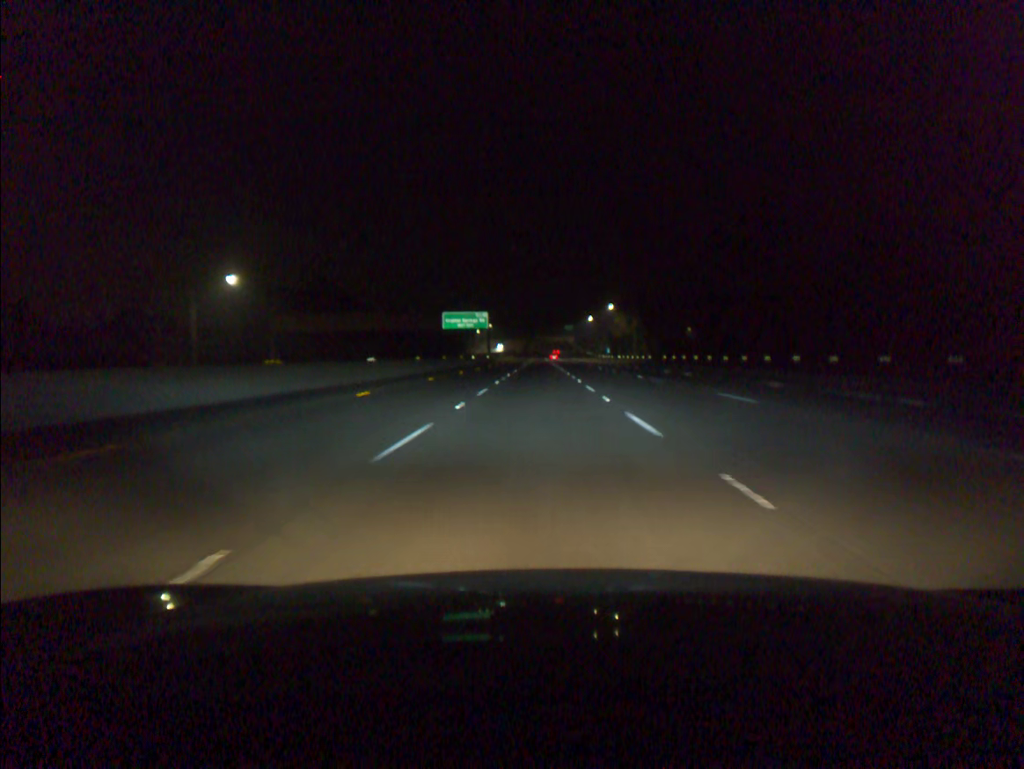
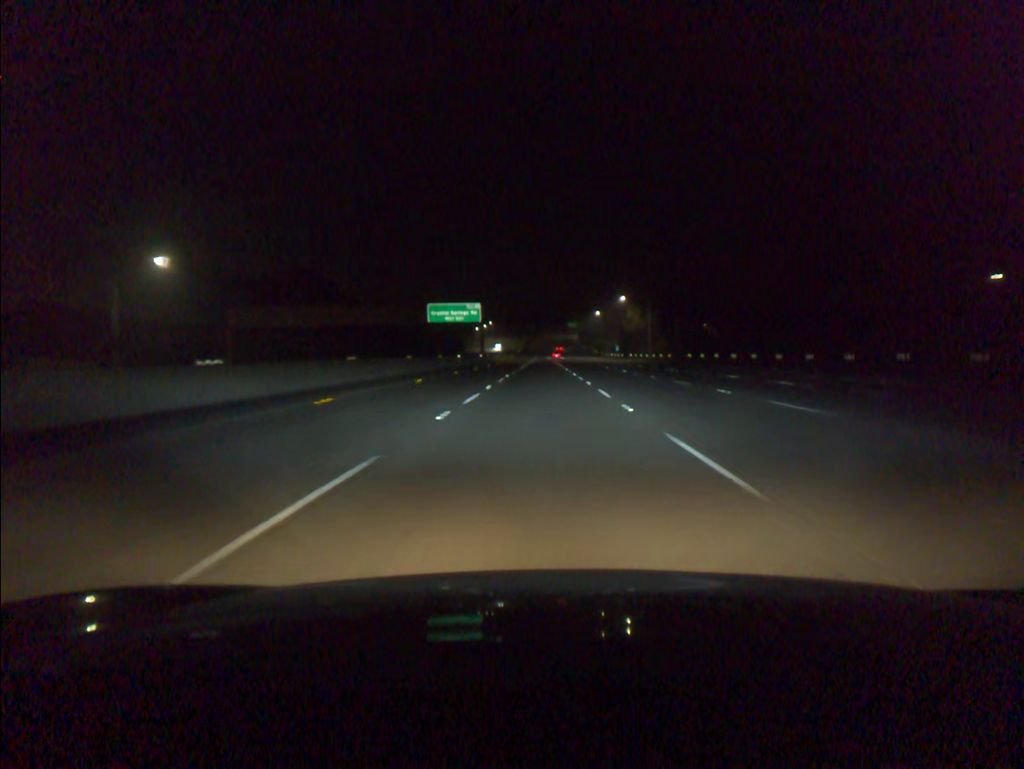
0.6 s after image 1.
(0.0, +19.1) m; 0°
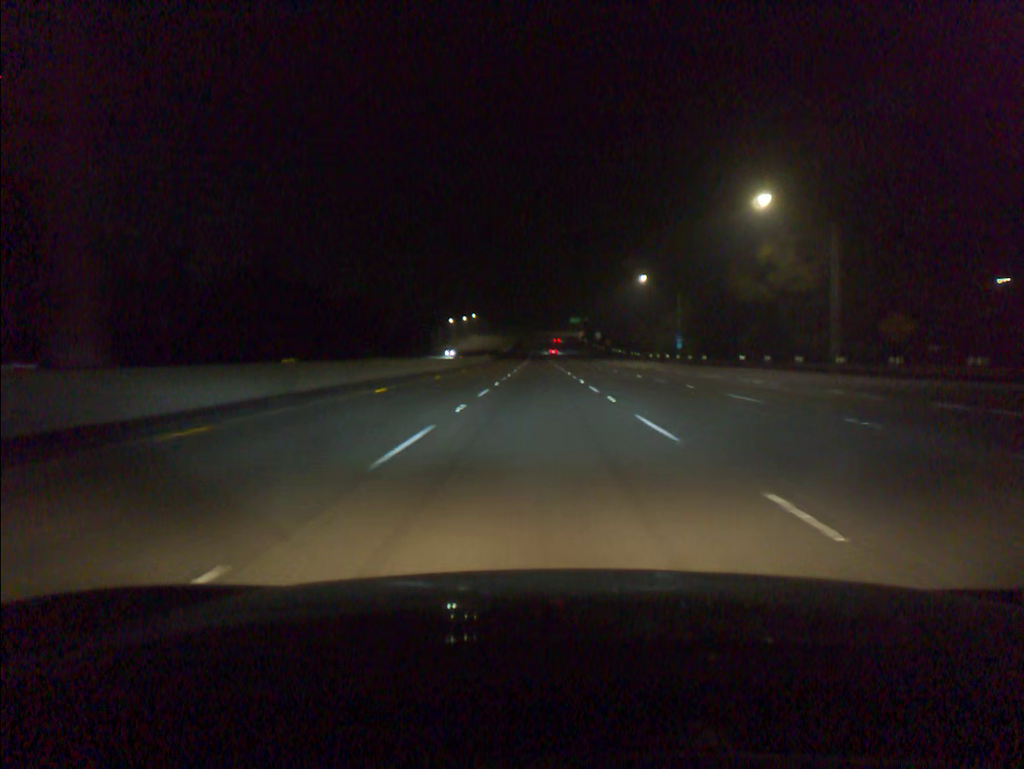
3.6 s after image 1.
(0.0, +95.6) m; 0°
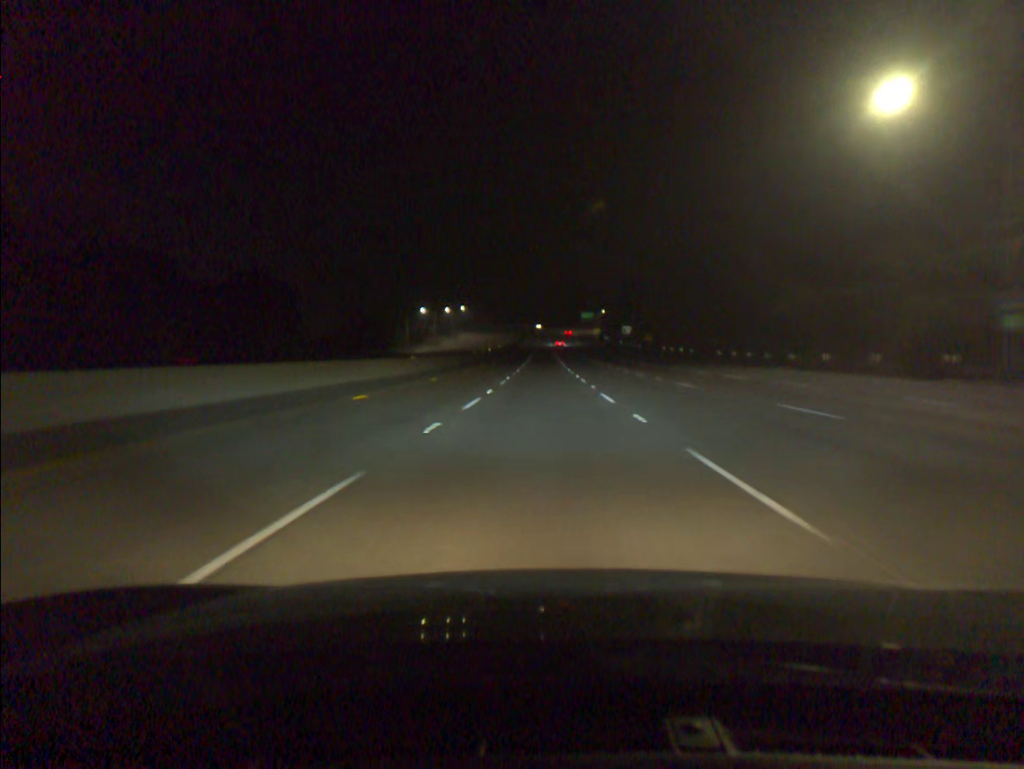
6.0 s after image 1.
(-0.1, +76.5) m; 0°
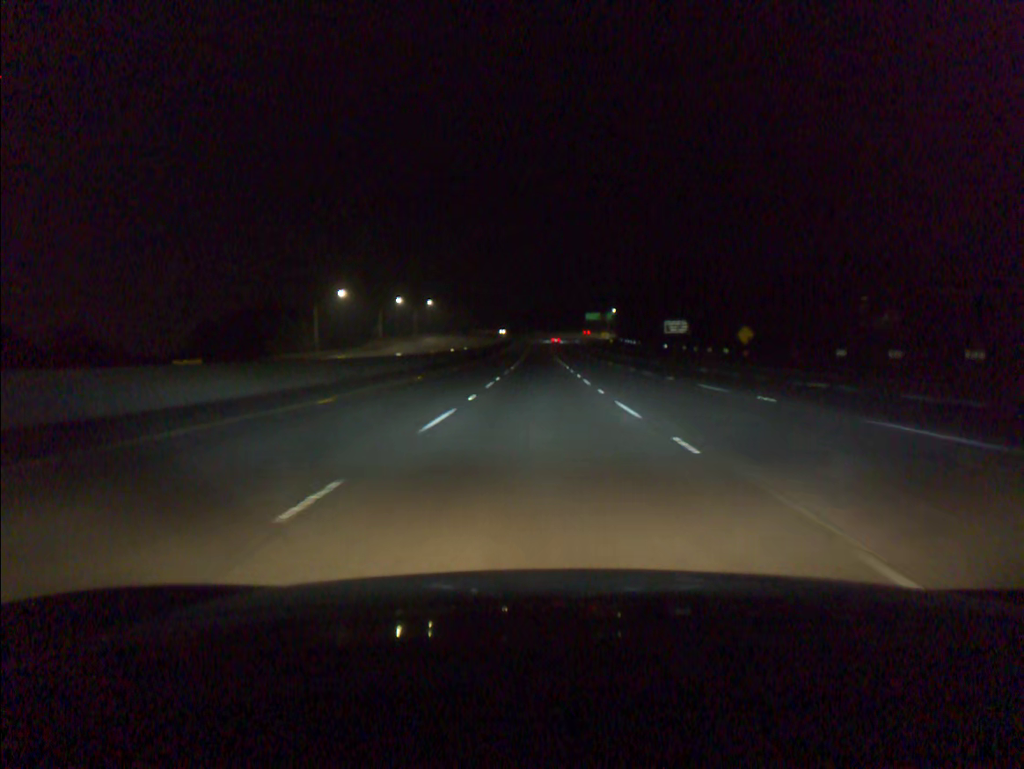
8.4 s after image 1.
(+0.2, +76.3) m; 0°
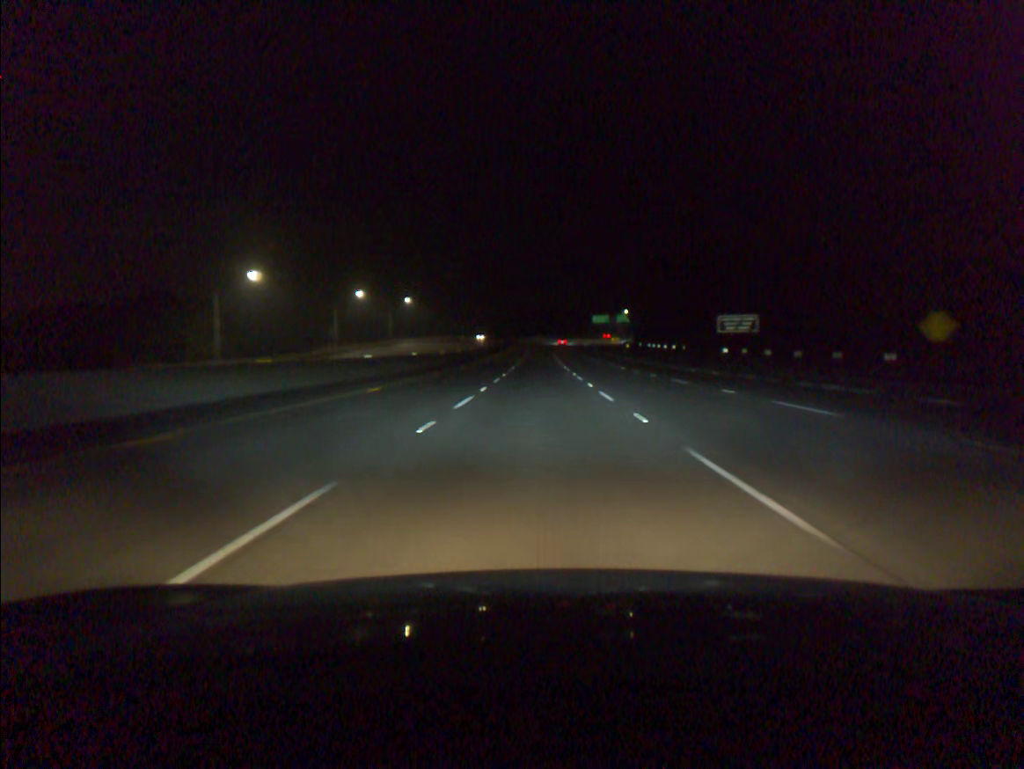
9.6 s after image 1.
(0.0, +38.0) m; 0°
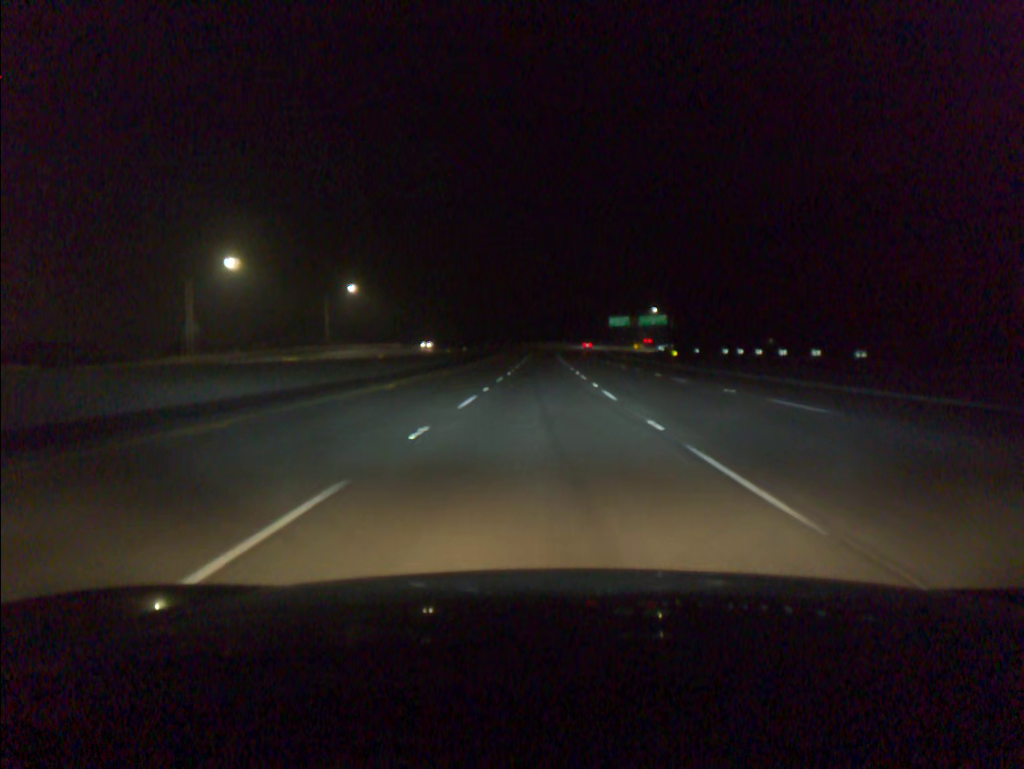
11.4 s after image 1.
(-0.1, +56.6) m; 0°
